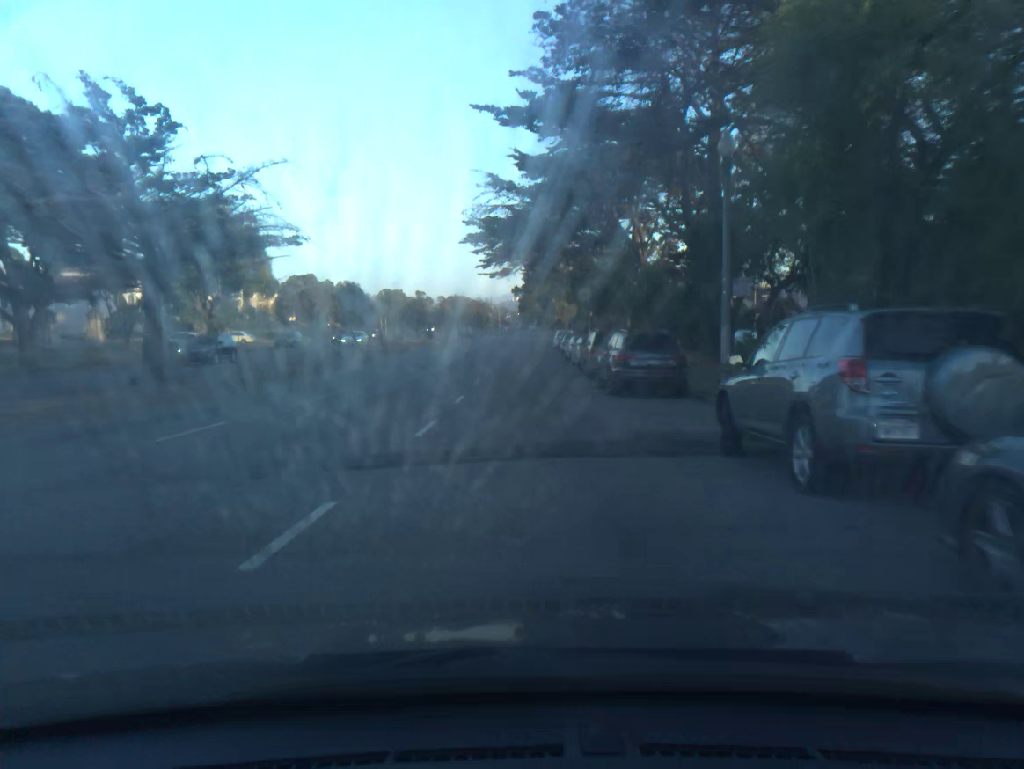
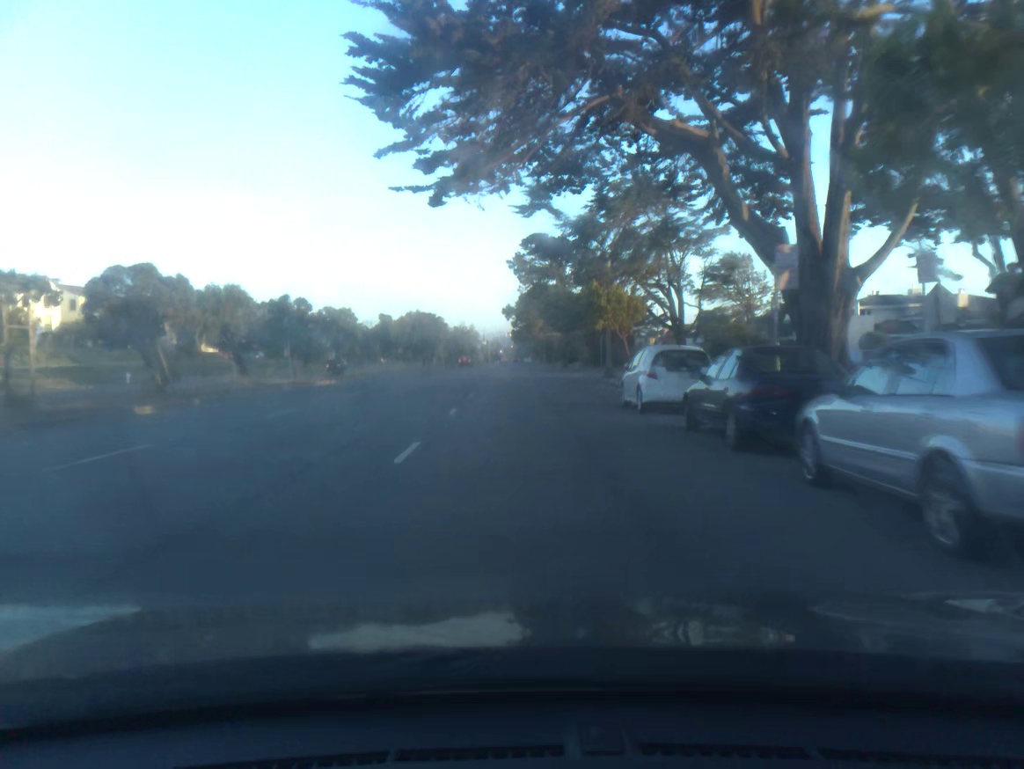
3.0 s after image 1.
(0.0, +45.7) m; +1°
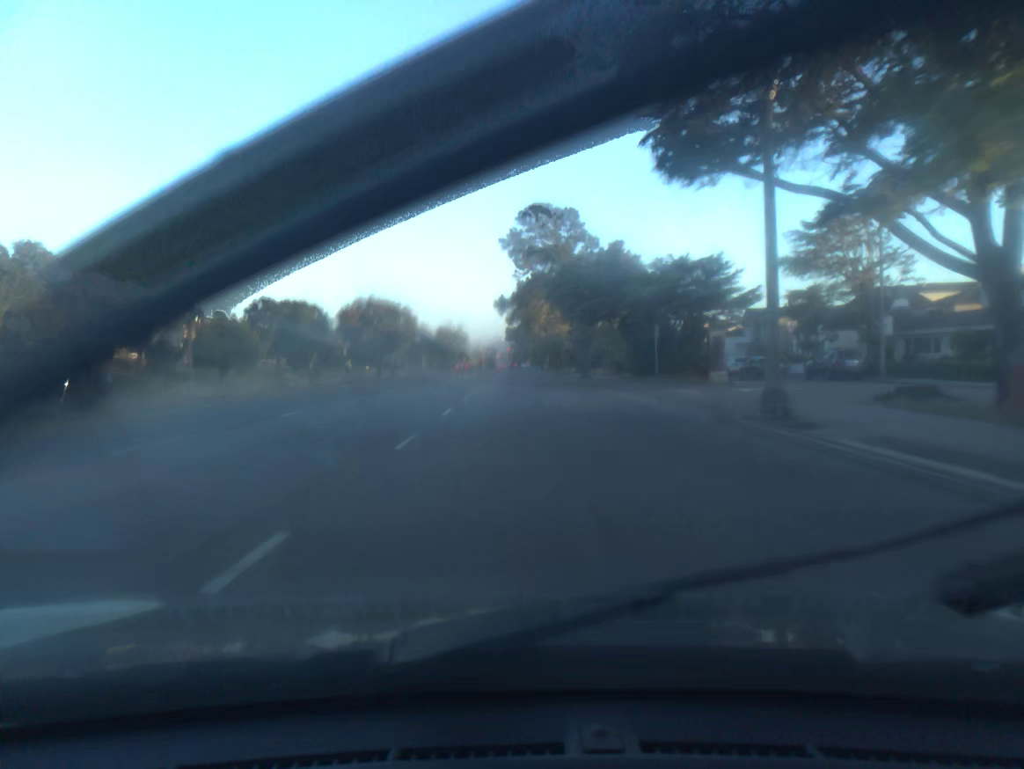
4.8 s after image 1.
(0.0, +27.8) m; 0°
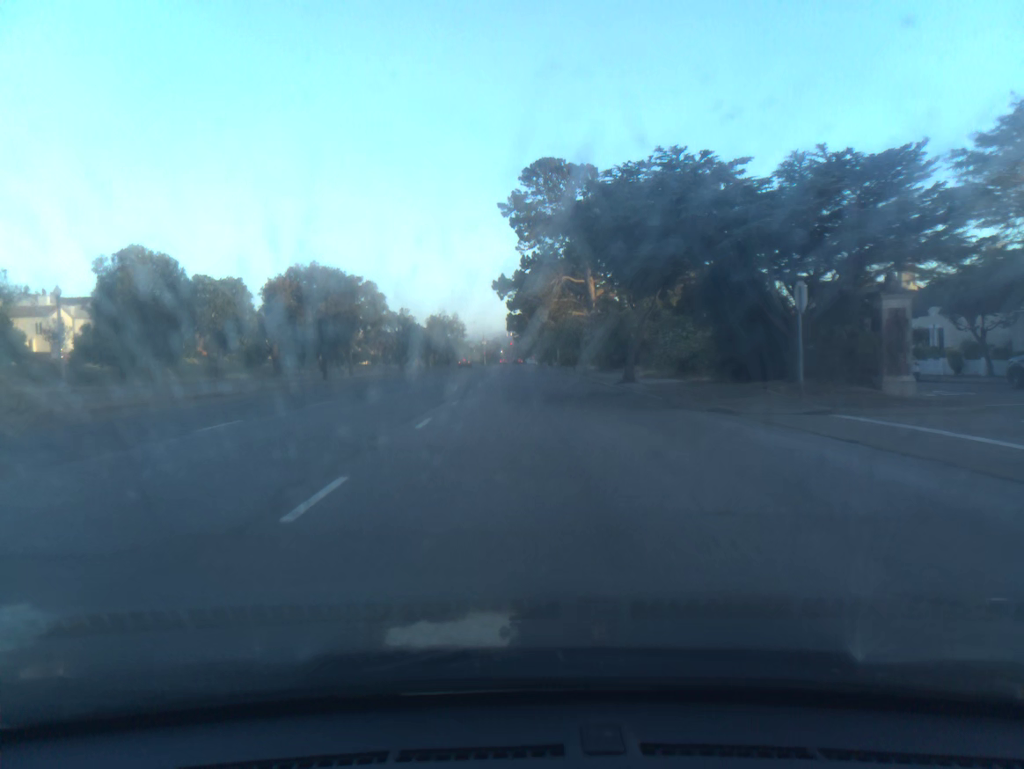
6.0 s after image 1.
(0.0, +19.1) m; 0°
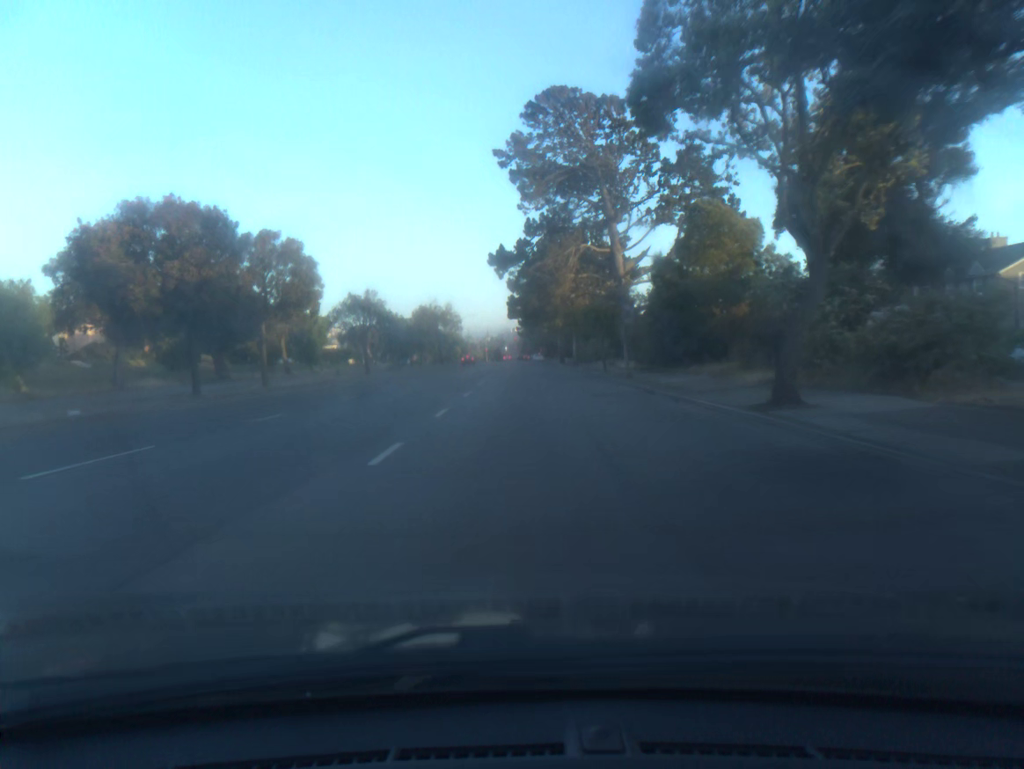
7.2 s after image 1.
(0.0, +19.3) m; 0°
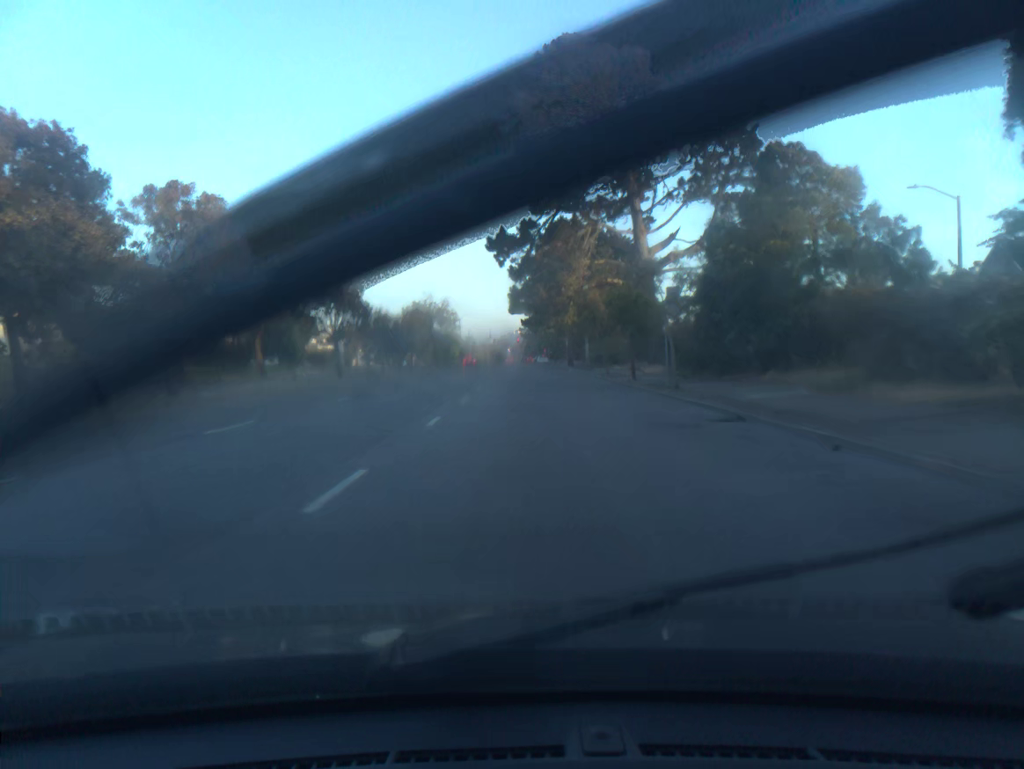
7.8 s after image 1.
(0.0, +9.6) m; 0°
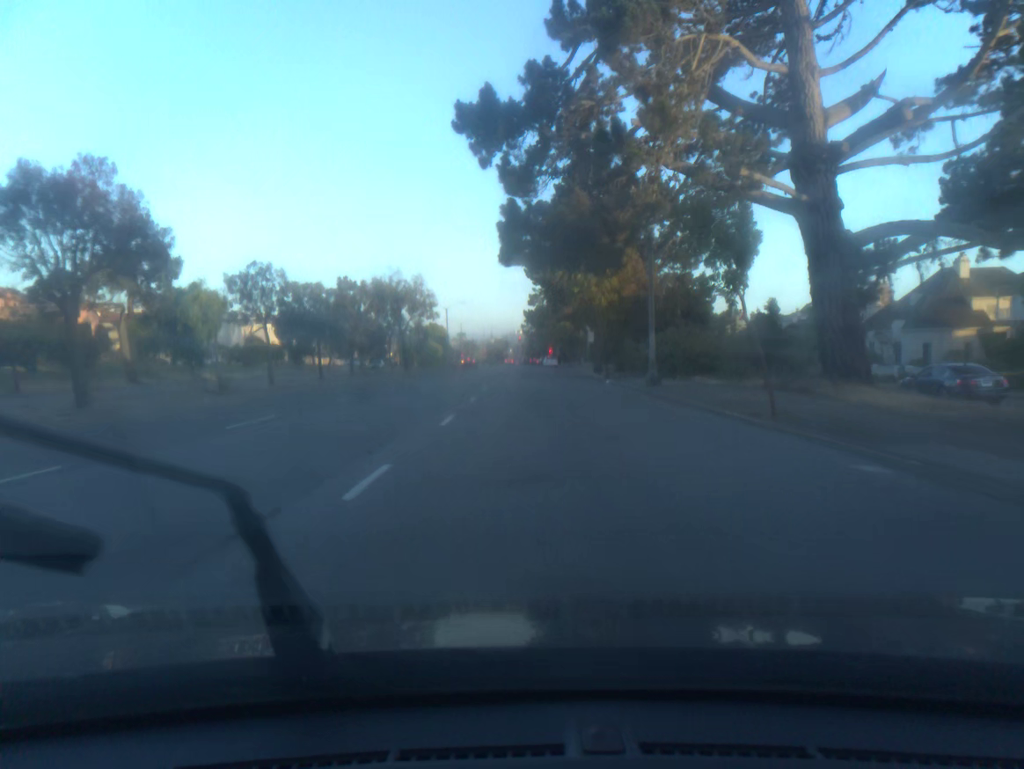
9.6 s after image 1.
(0.0, +28.6) m; 0°
